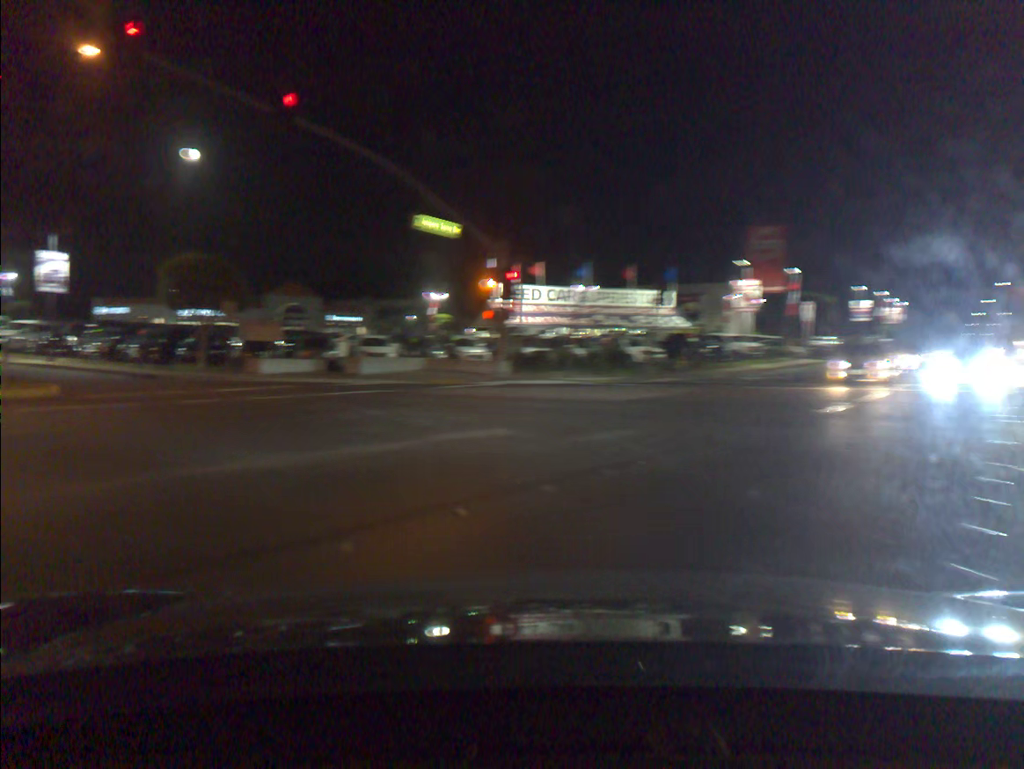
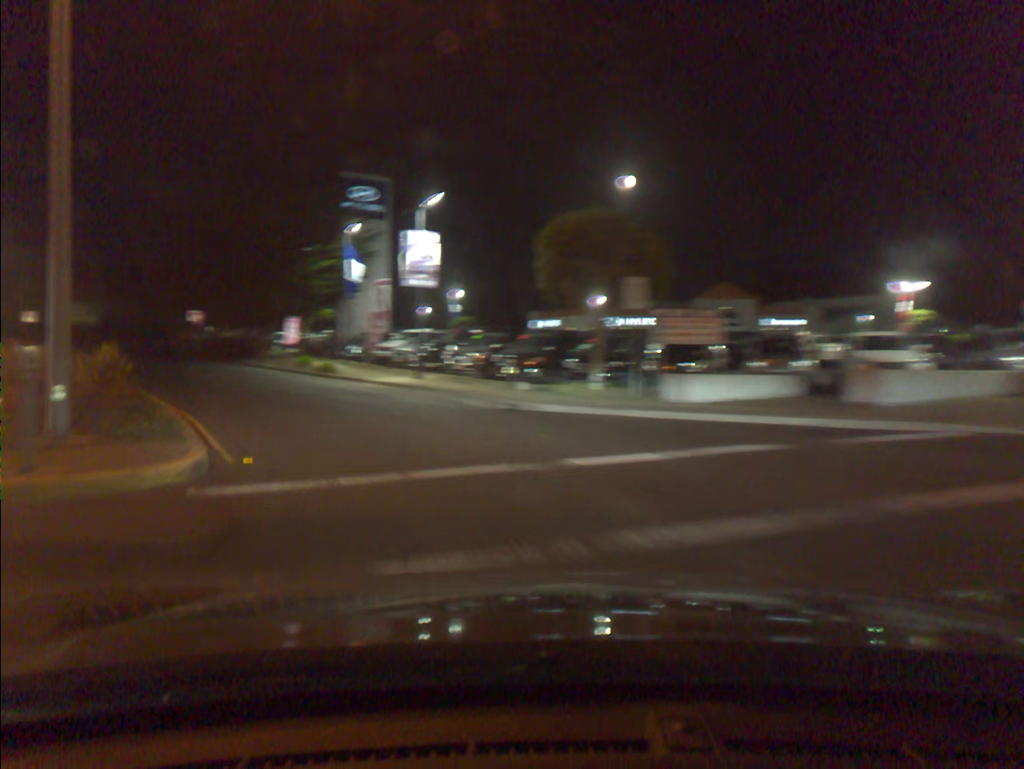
(-4.2, +15.4) m; -29°
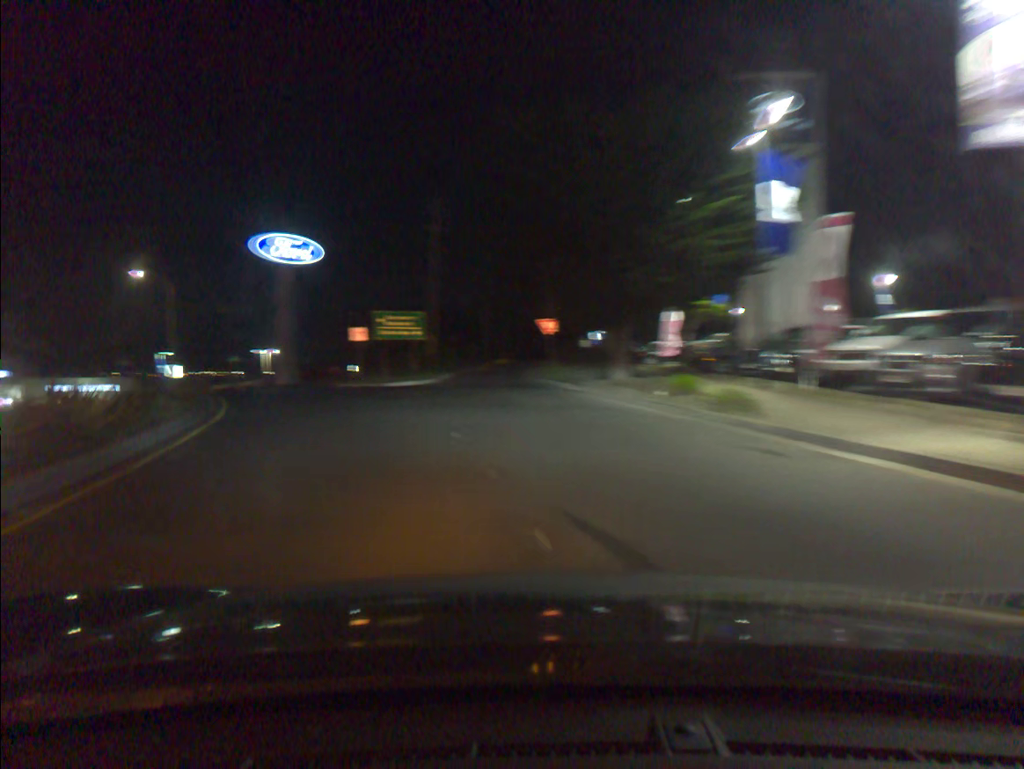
(-4.0, +17.2) m; -27°
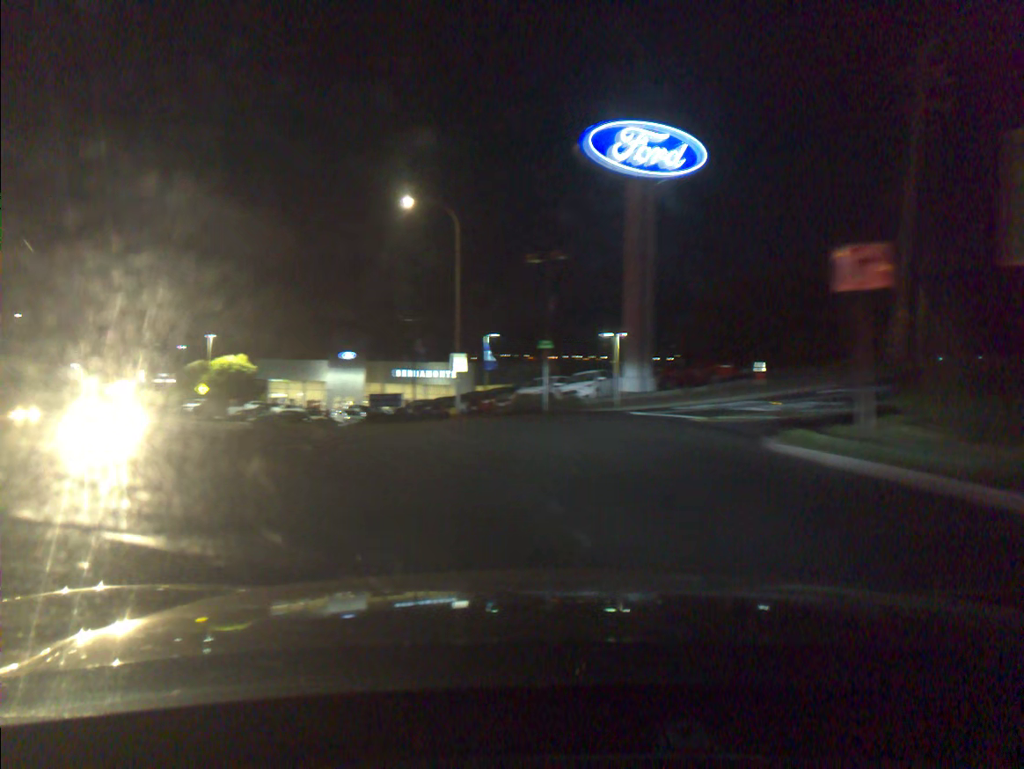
(-6.6, +26.5) m; -25°
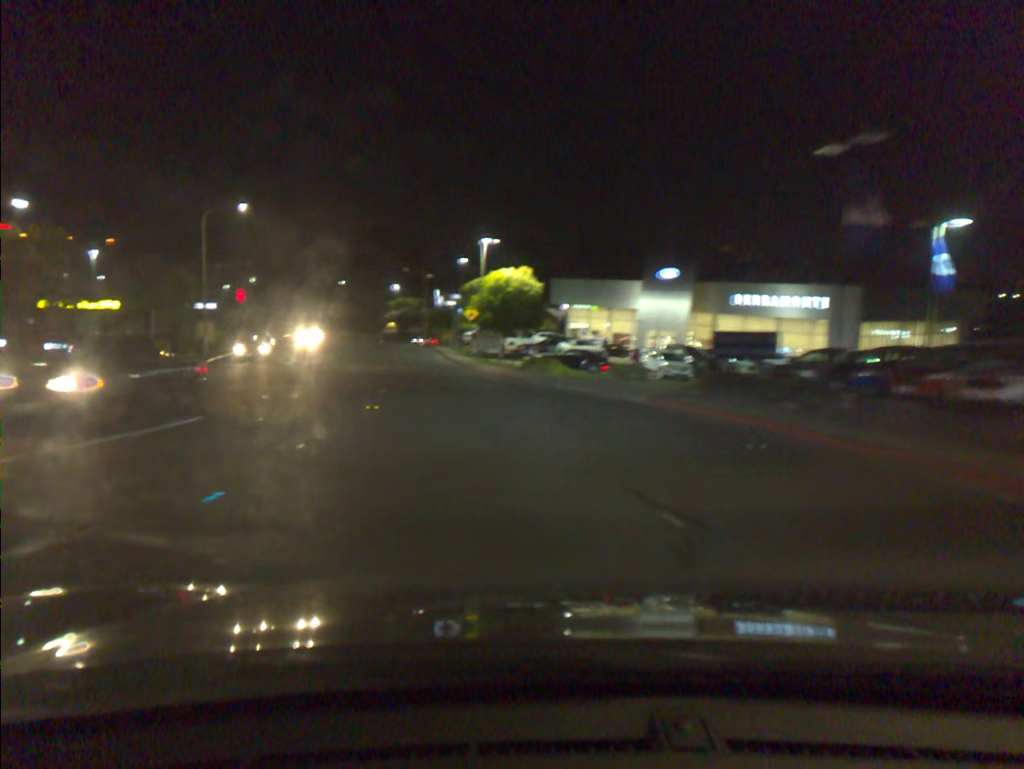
(-5.8, +26.5) m; -22°
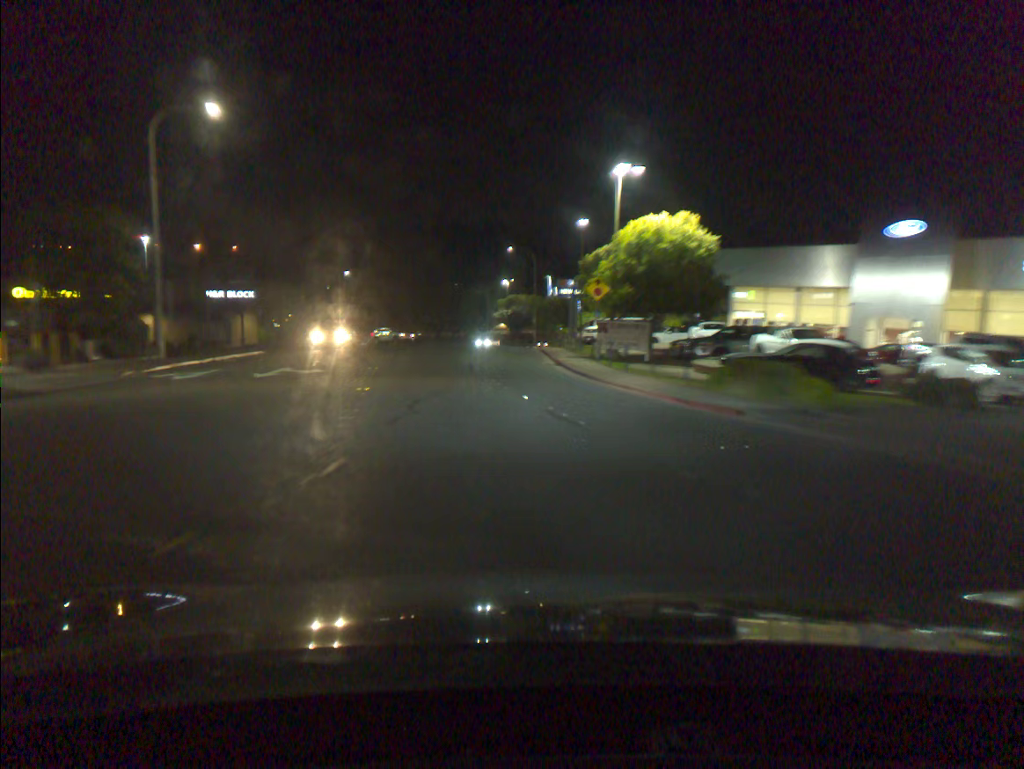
(-1.8, +21.5) m; -8°
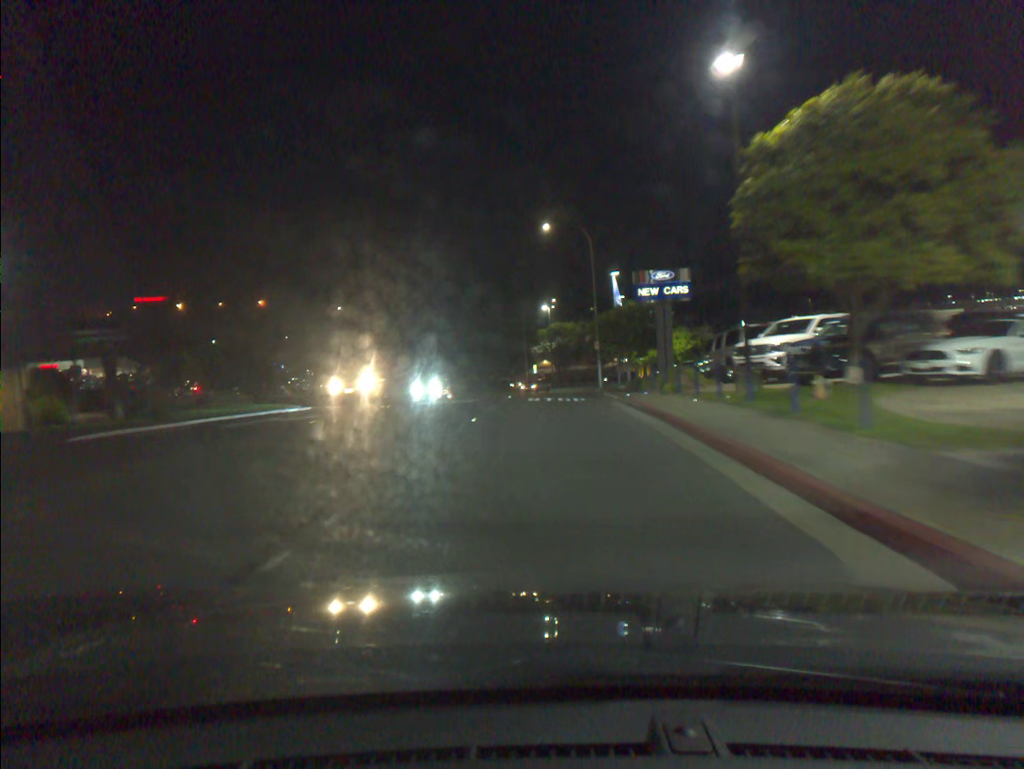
(-0.9, +31.6) m; -3°
